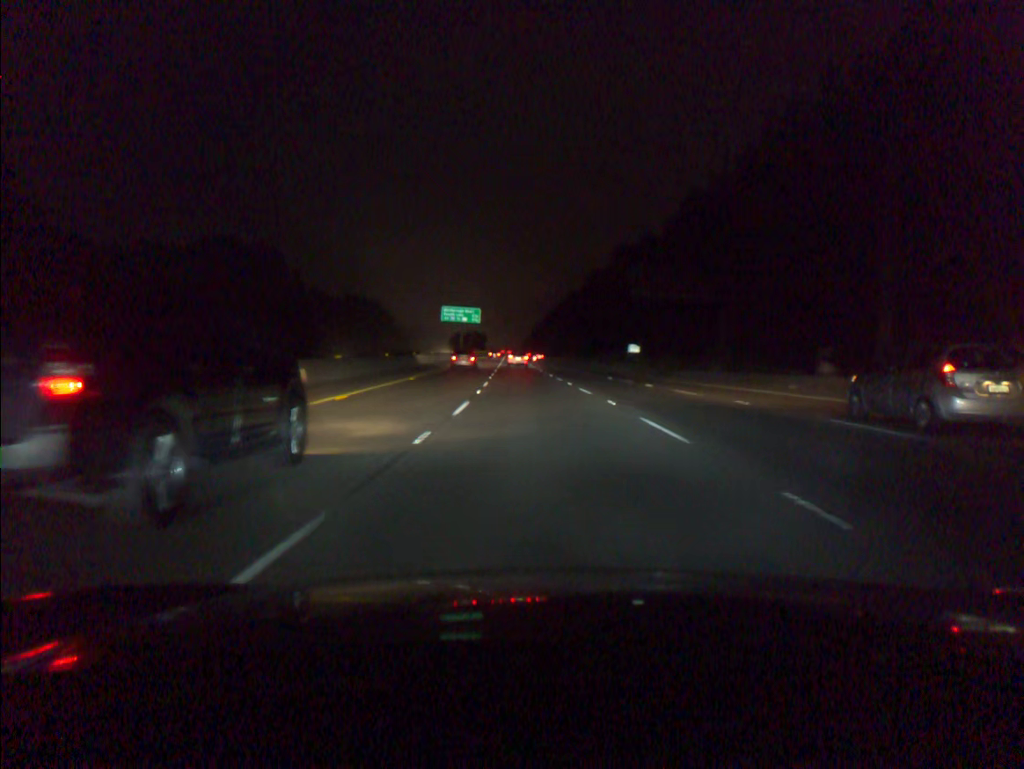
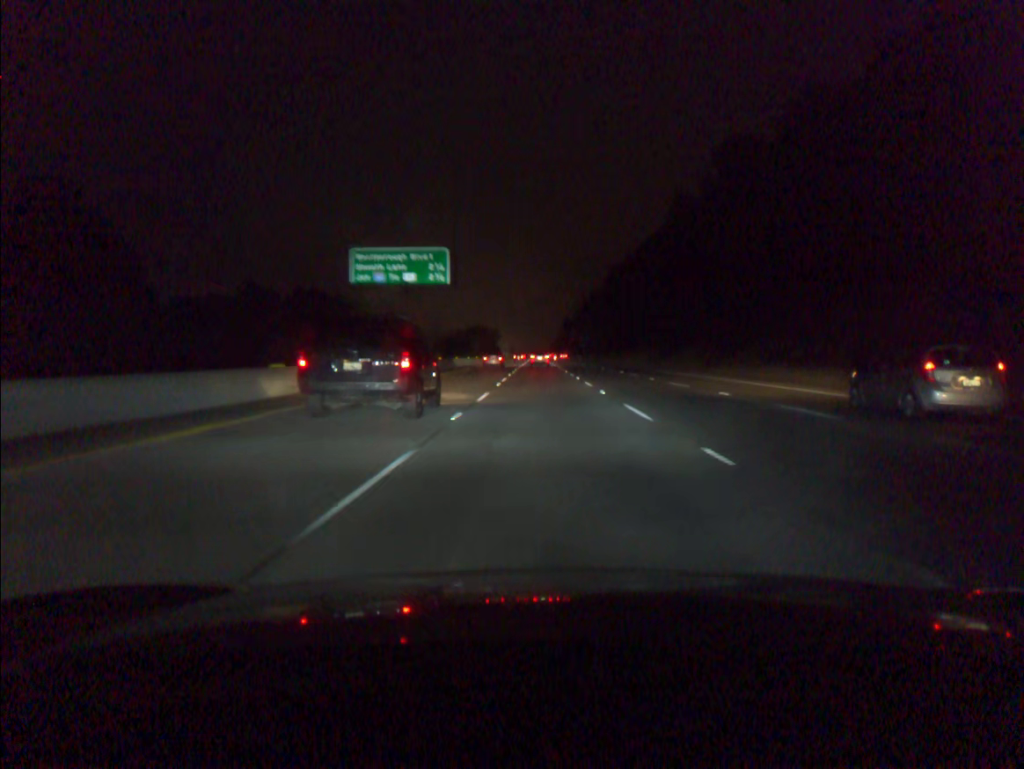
(-2.5, +83.4) m; -2°
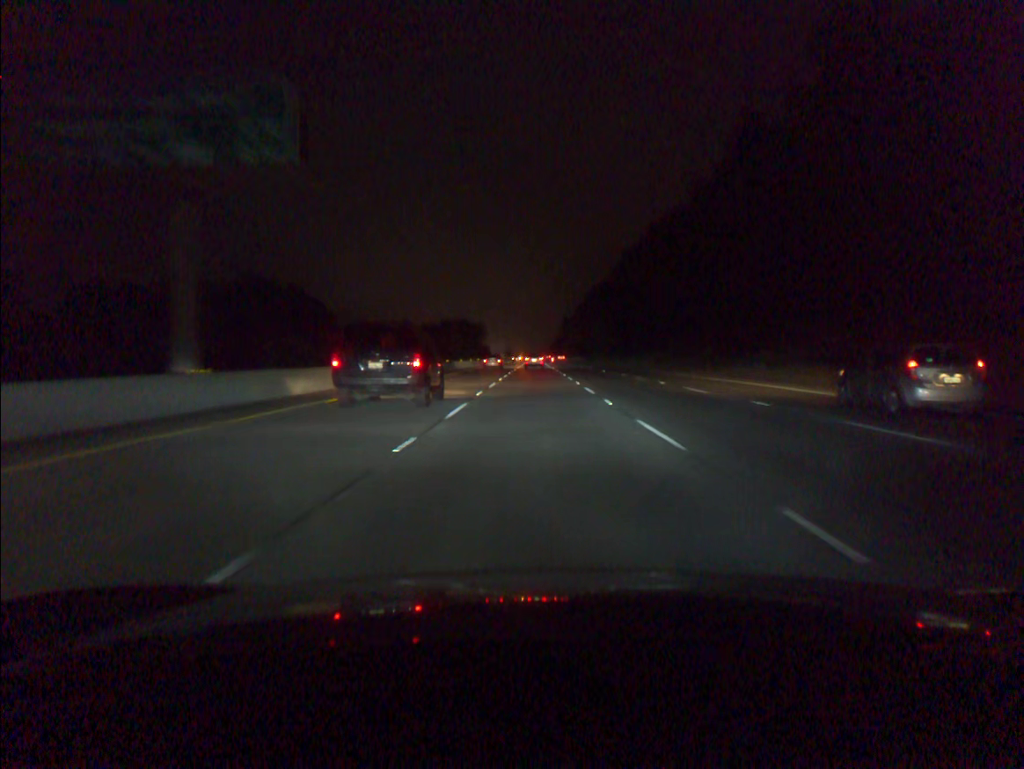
(+0.1, +34.0) m; 0°
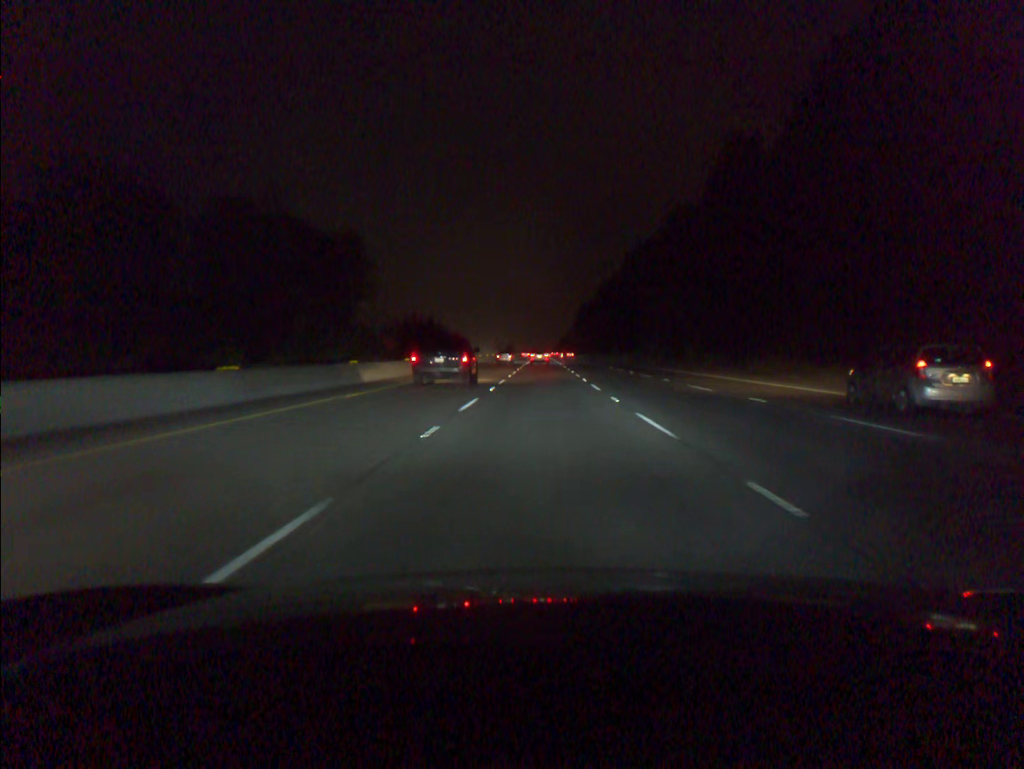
(-0.6, +86.5) m; 0°
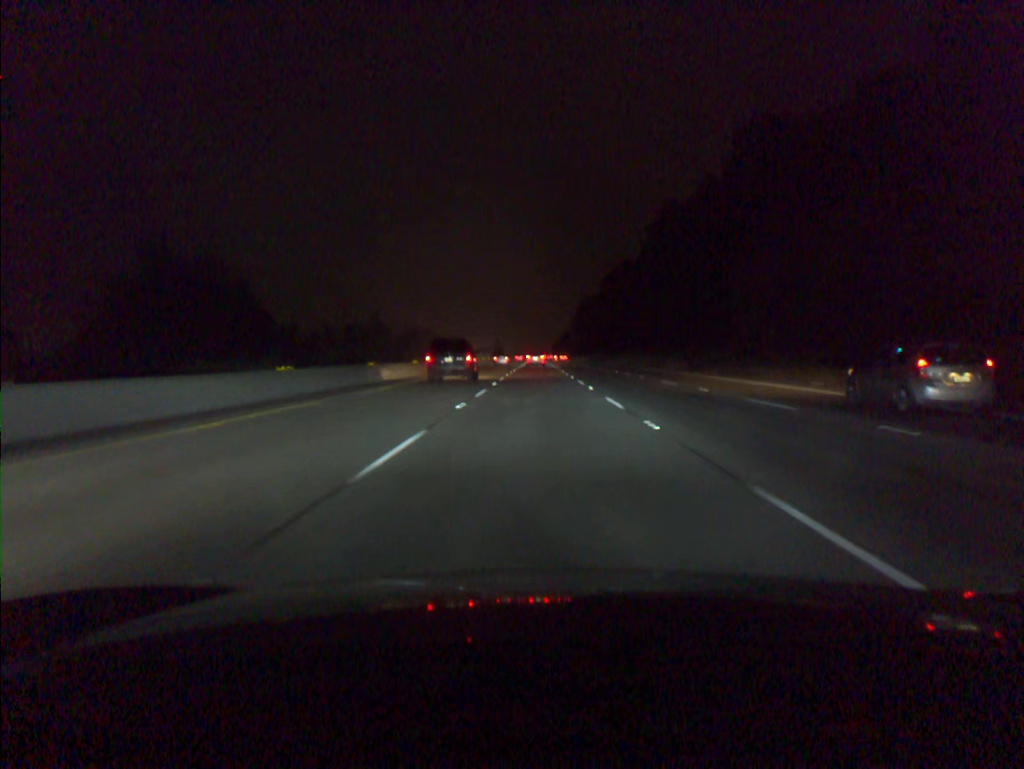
(+0.2, +52.7) m; 0°
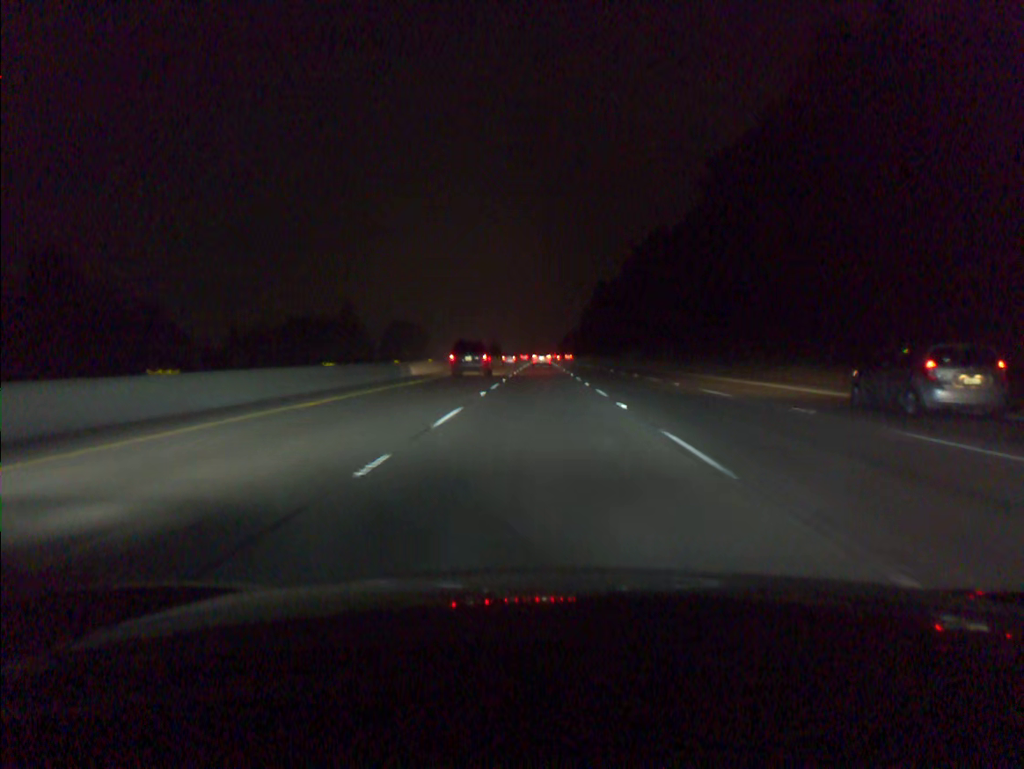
(-0.2, +53.1) m; 0°
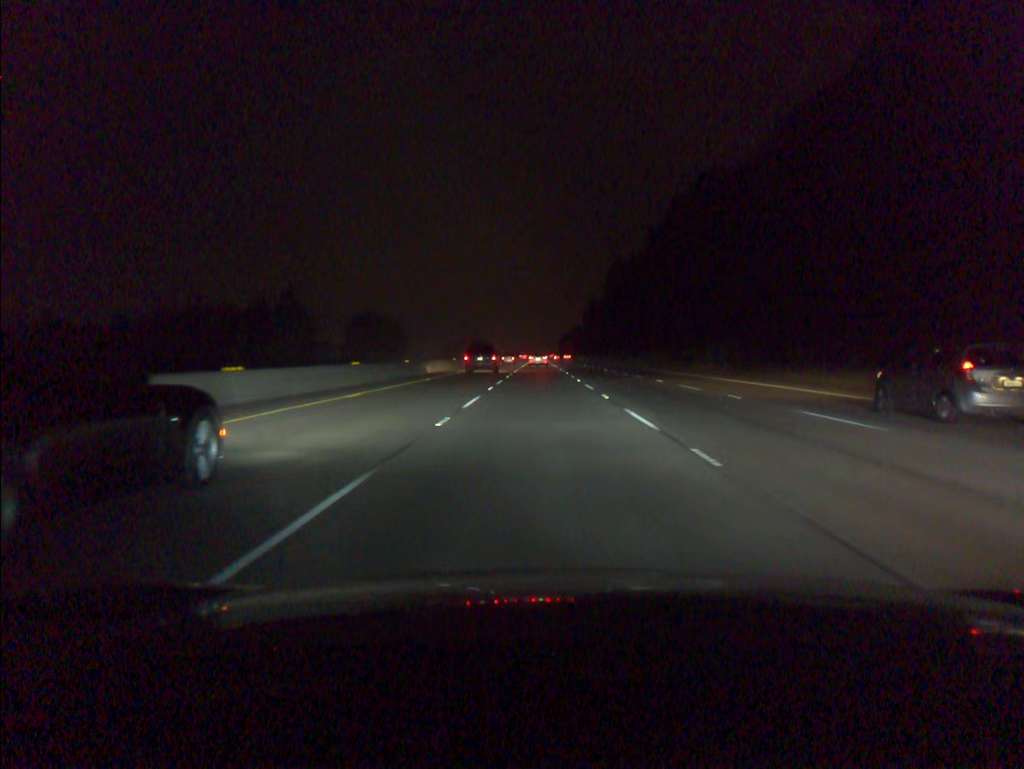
(+0.1, +53.6) m; 0°
